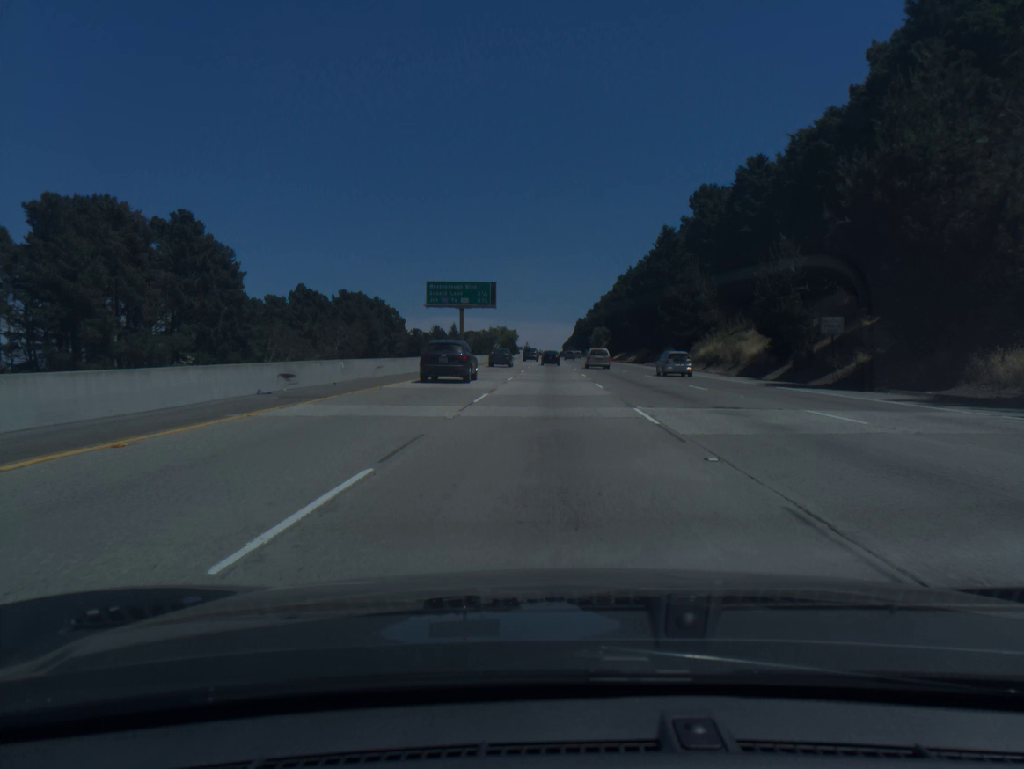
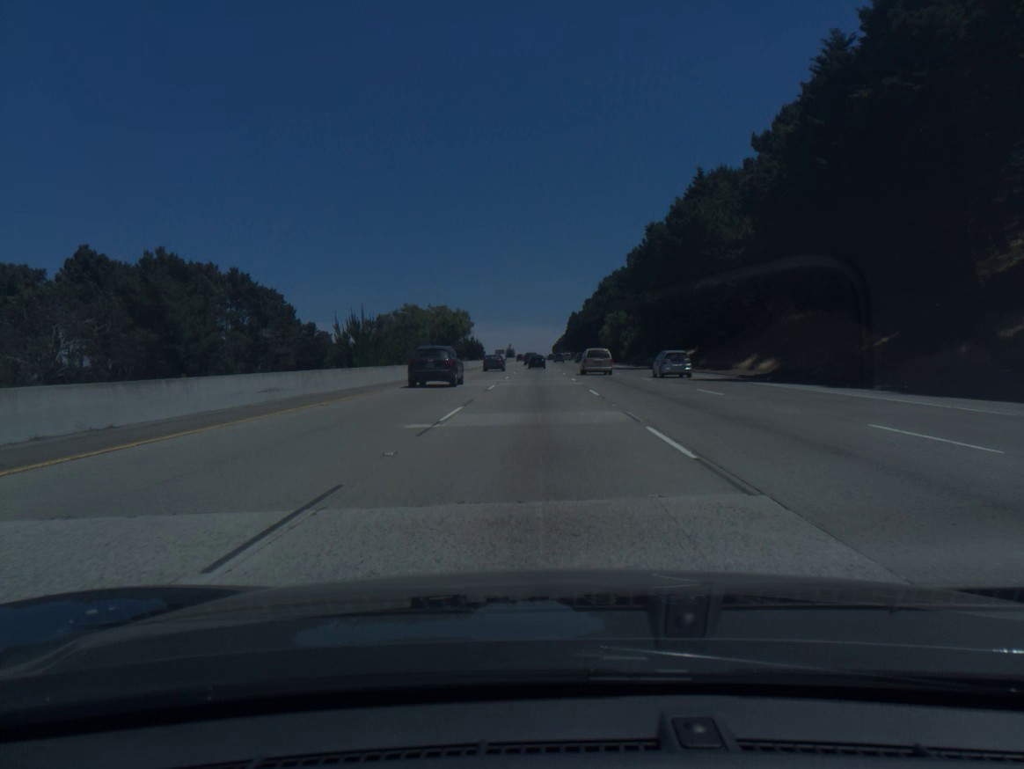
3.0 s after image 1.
(+0.8, +92.1) m; +1°
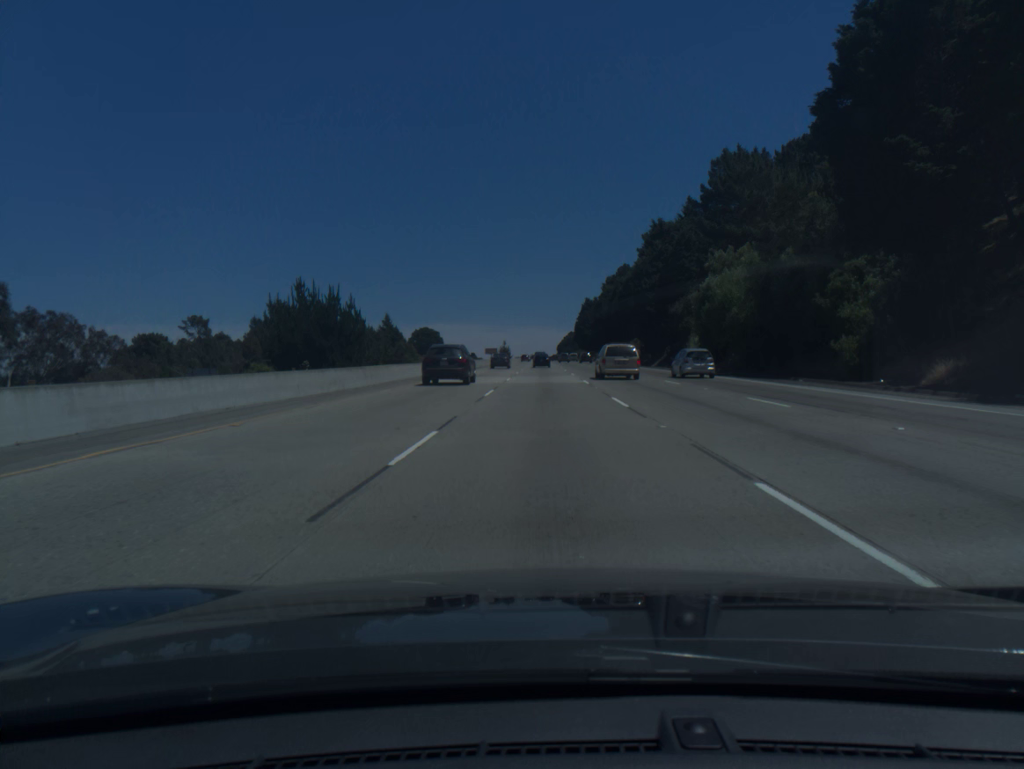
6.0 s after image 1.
(-0.4, +93.6) m; 0°
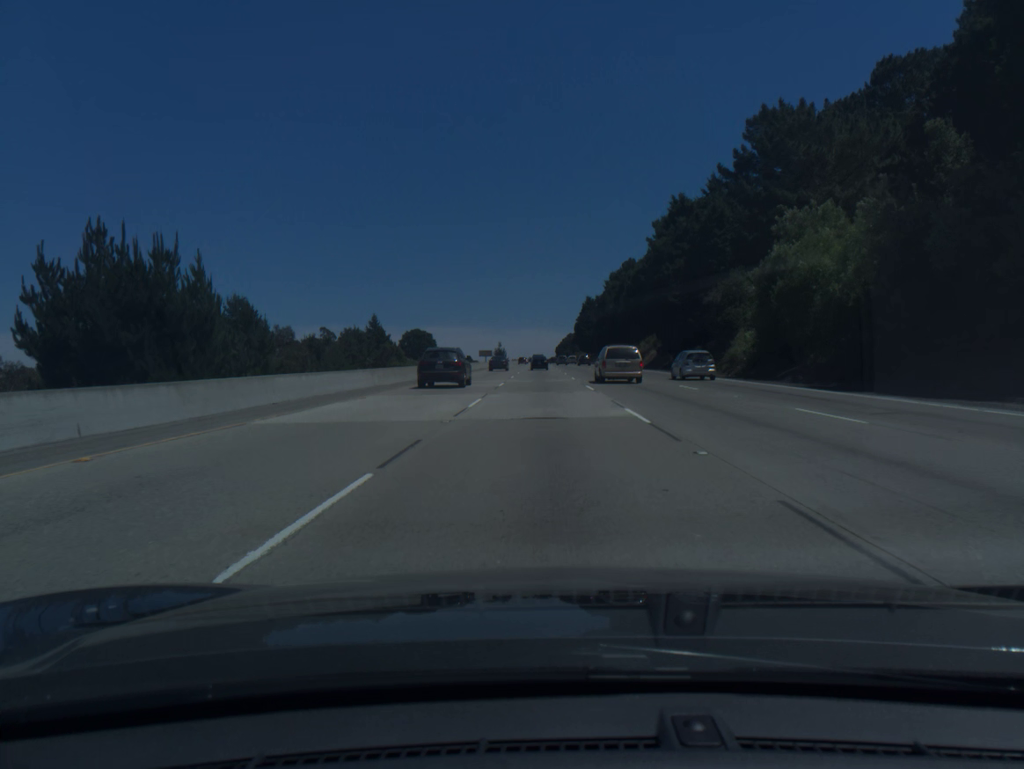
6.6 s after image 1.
(0.0, +18.9) m; 0°
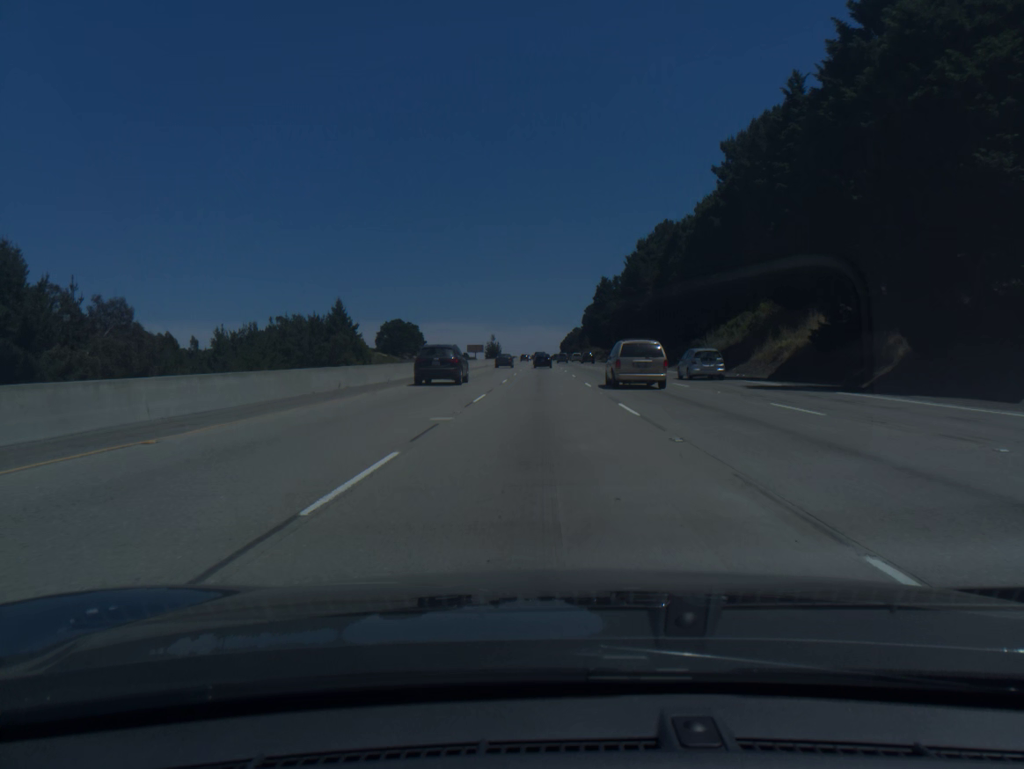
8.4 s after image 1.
(-0.1, +56.9) m; 0°
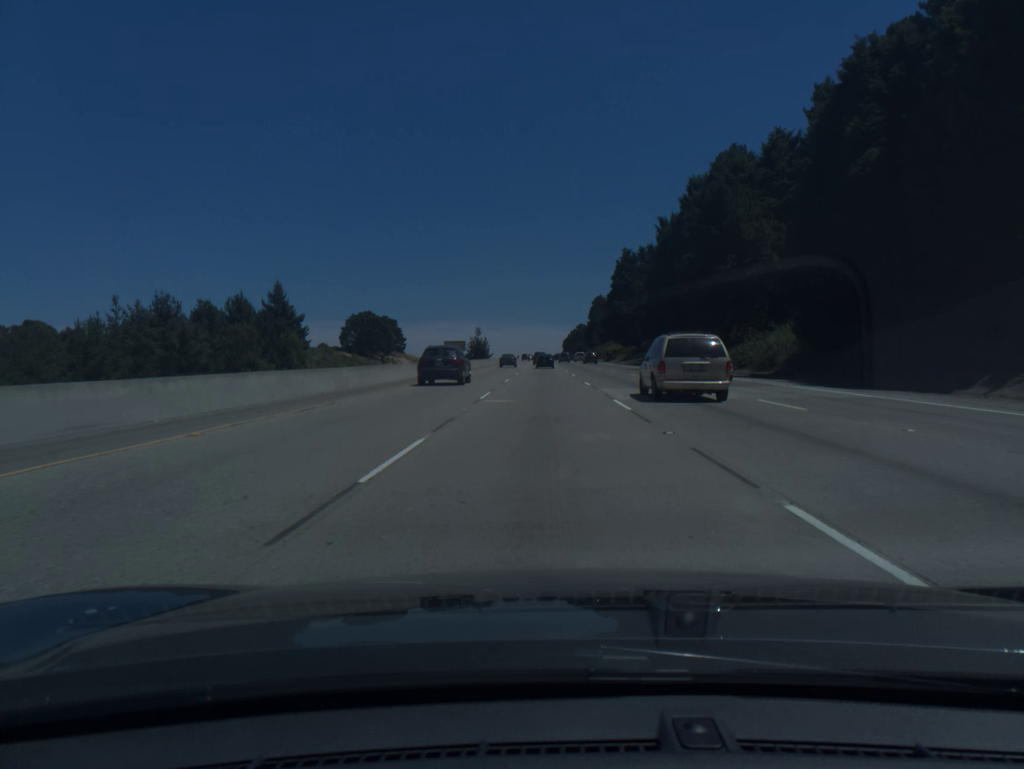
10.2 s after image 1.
(0.0, +57.0) m; 0°
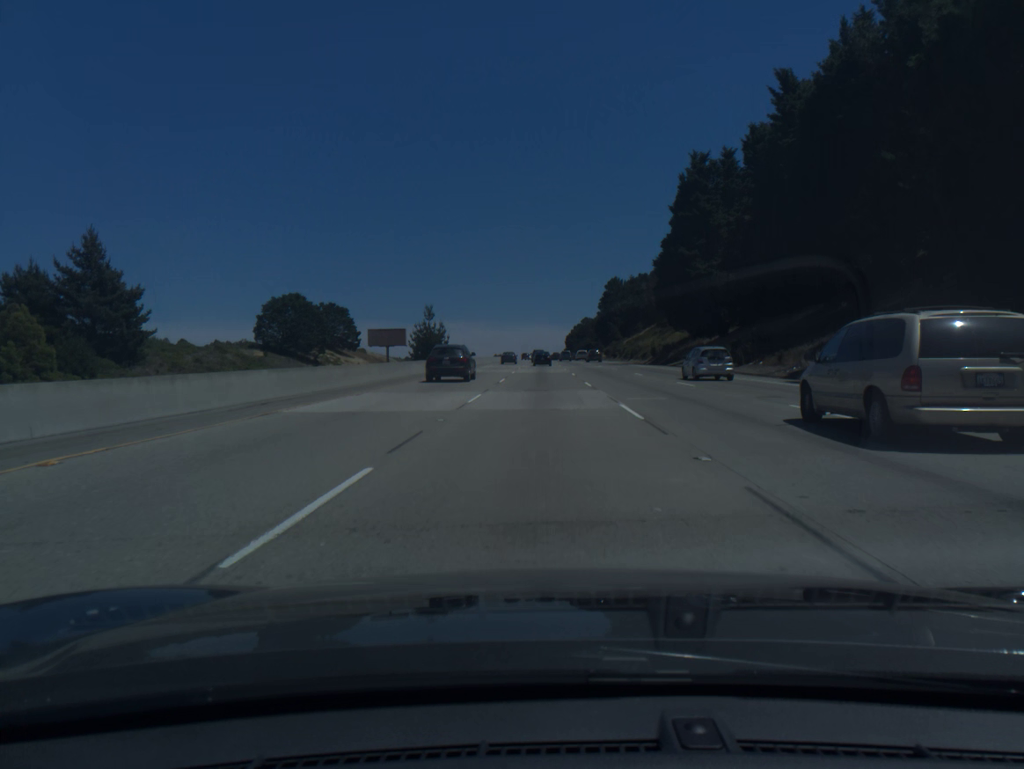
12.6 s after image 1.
(0.0, +76.2) m; 0°
